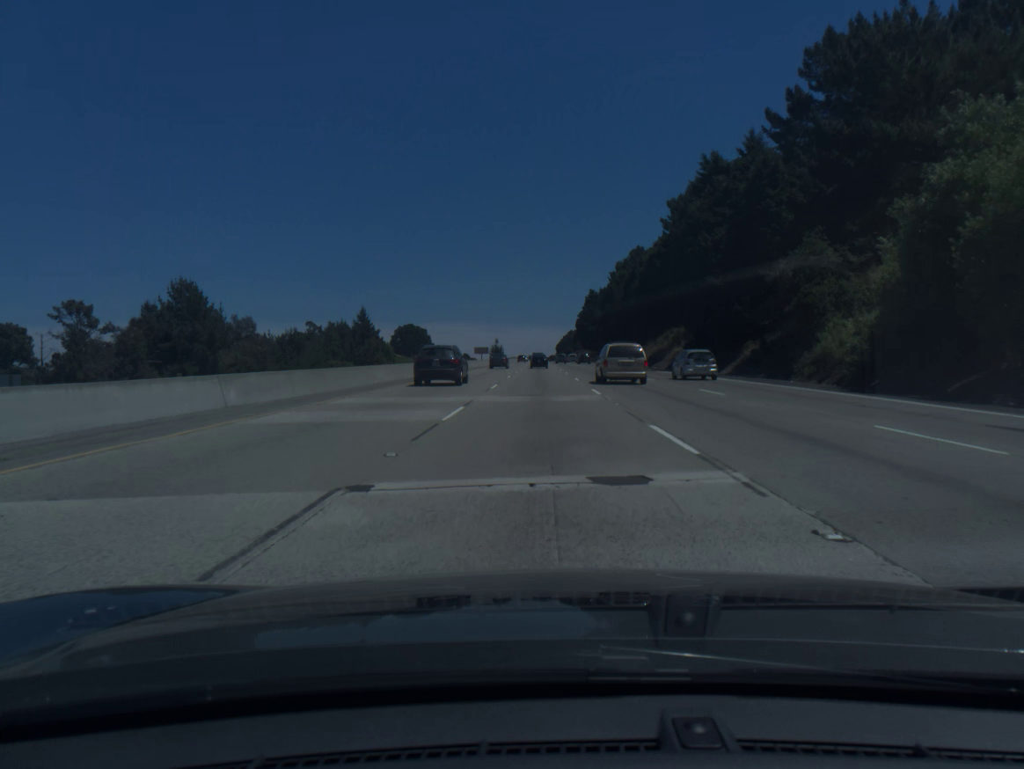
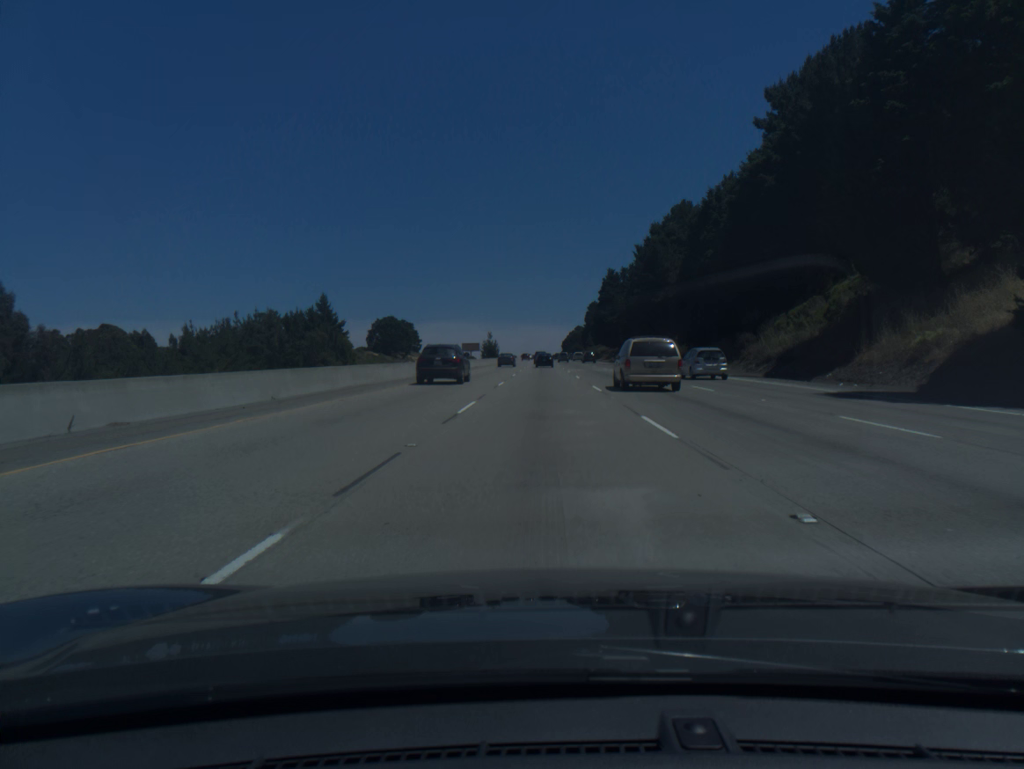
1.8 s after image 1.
(-0.2, +56.9) m; 0°
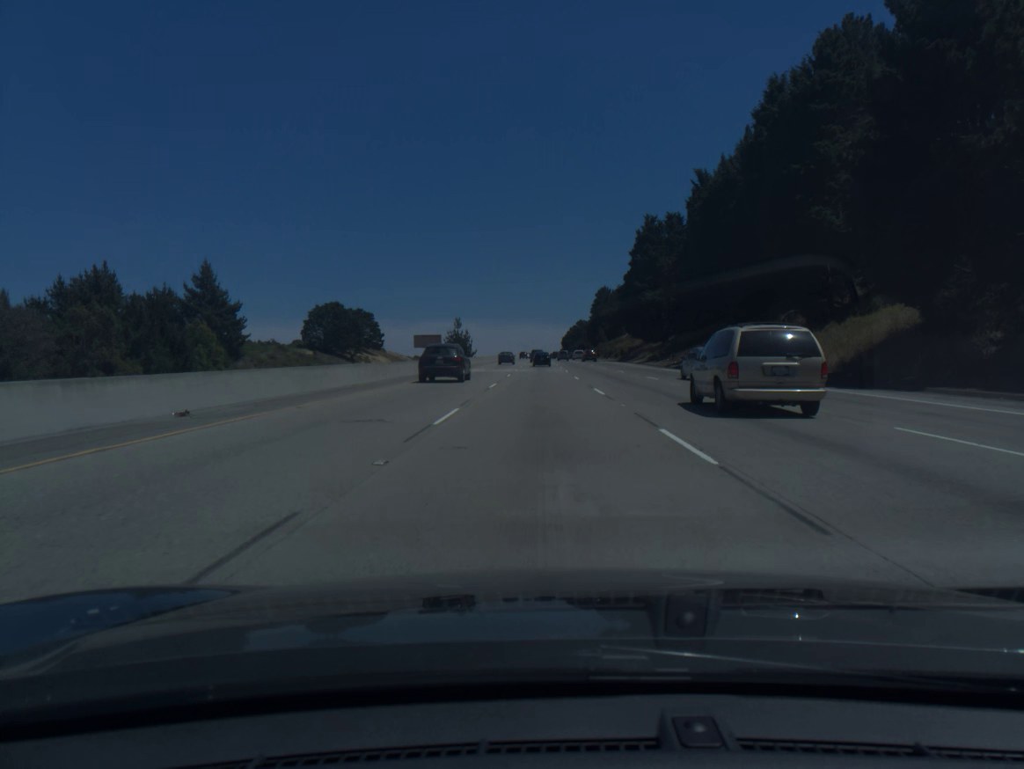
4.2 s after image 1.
(+0.1, +76.1) m; 0°
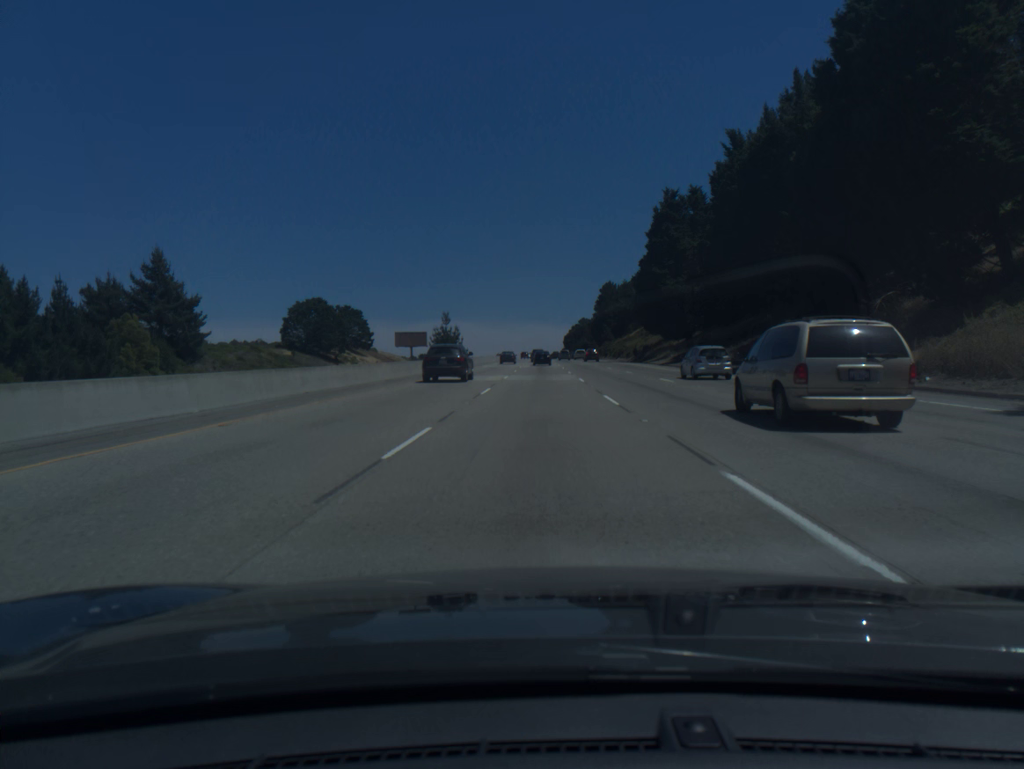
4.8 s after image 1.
(0.0, +19.1) m; 0°
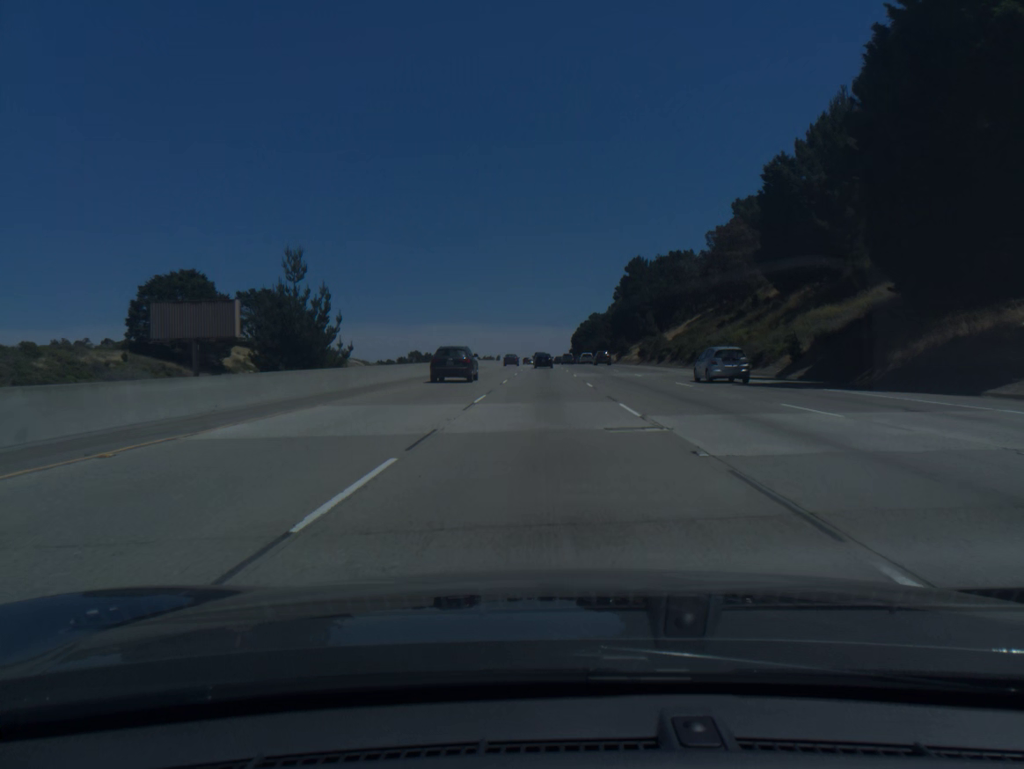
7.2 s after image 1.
(-0.2, +76.4) m; 0°
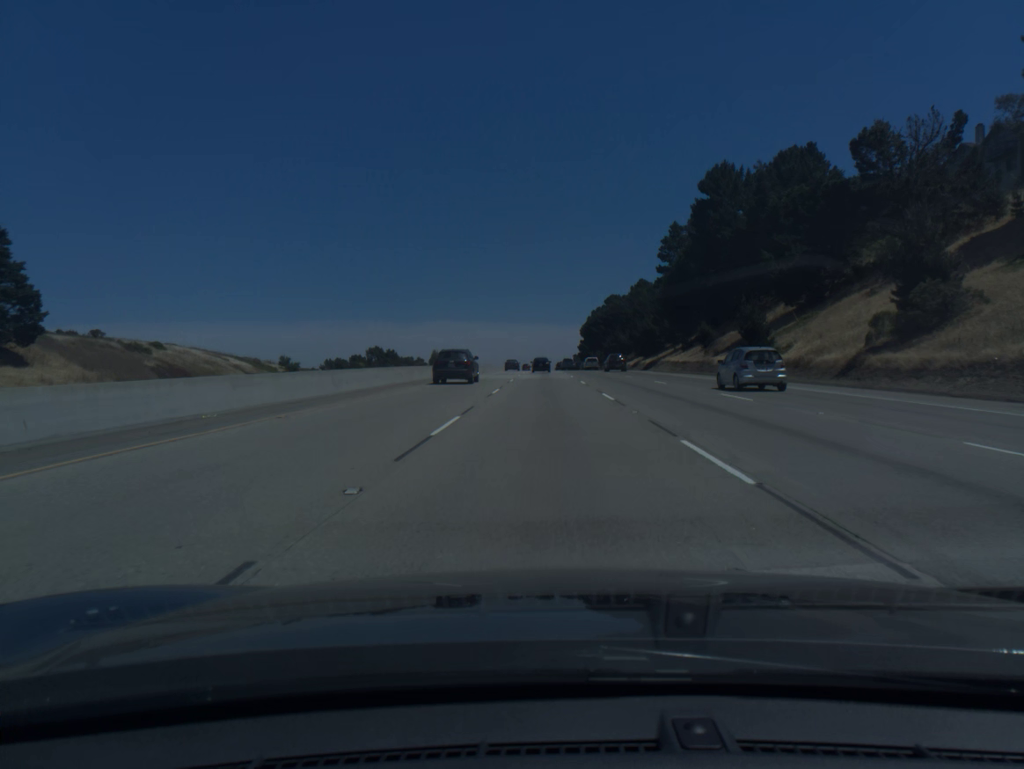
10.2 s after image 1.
(+0.2, +95.9) m; 0°
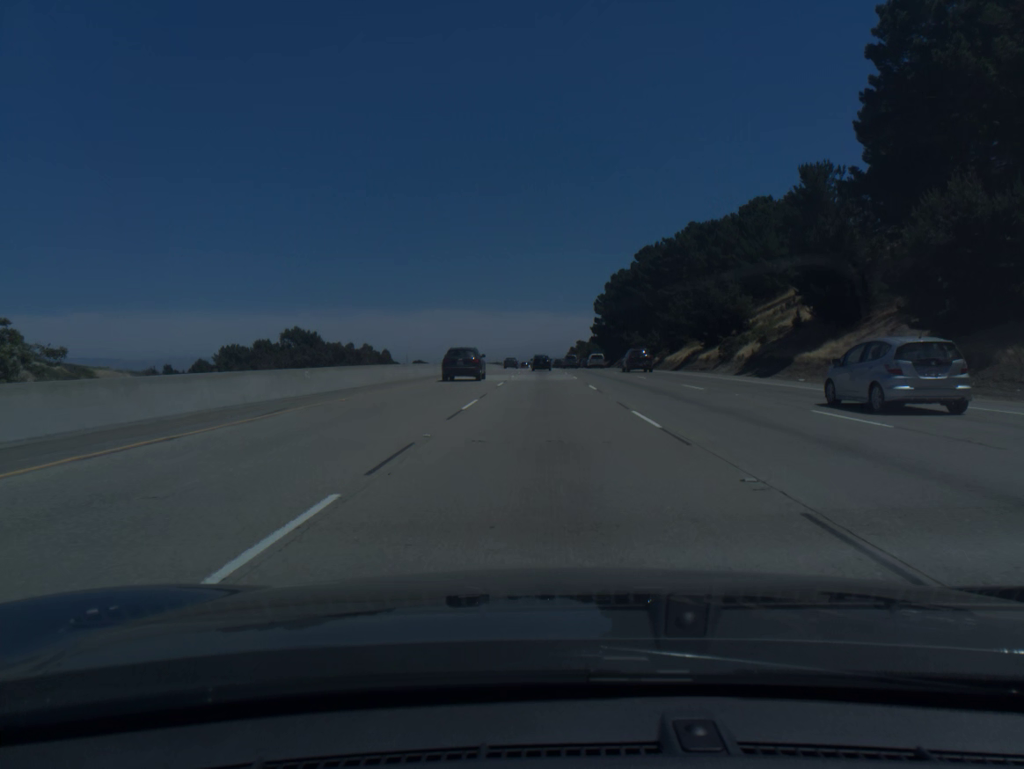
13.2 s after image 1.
(+0.1, +96.8) m; 0°
